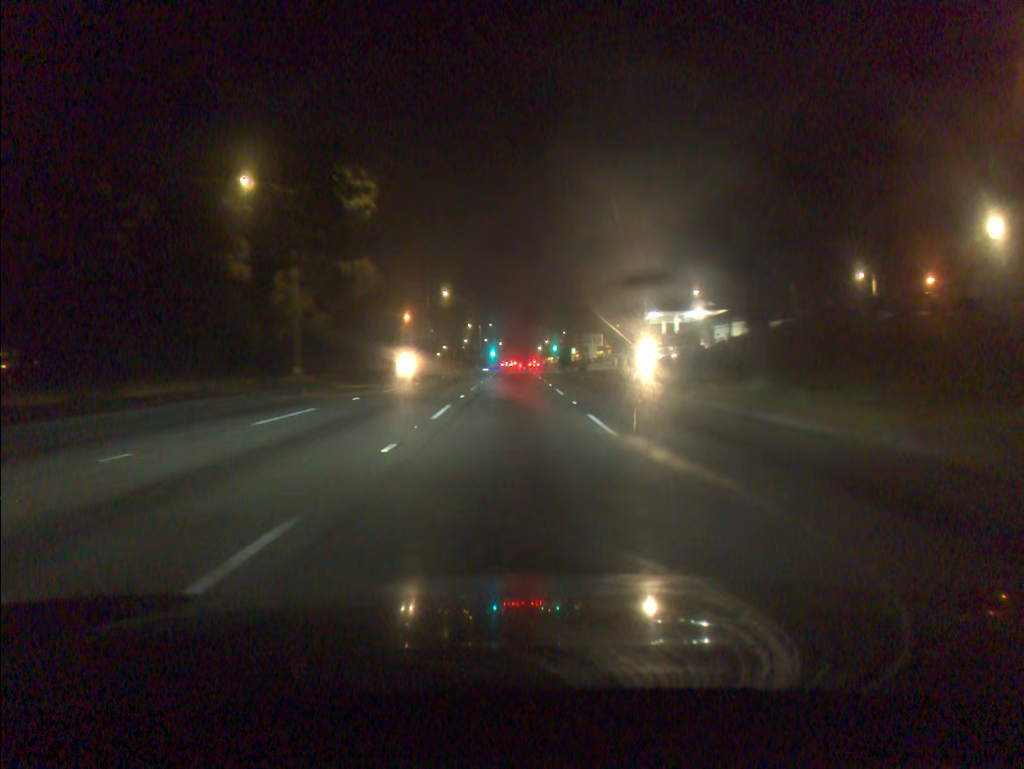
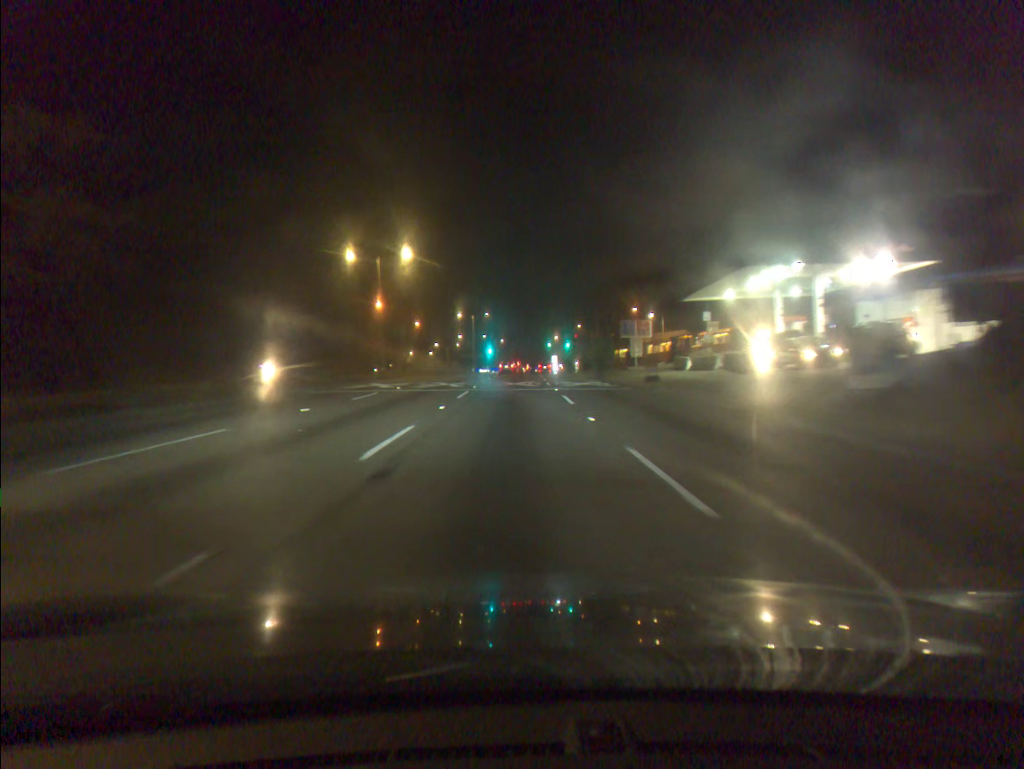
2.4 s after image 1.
(+0.1, +35.1) m; 0°
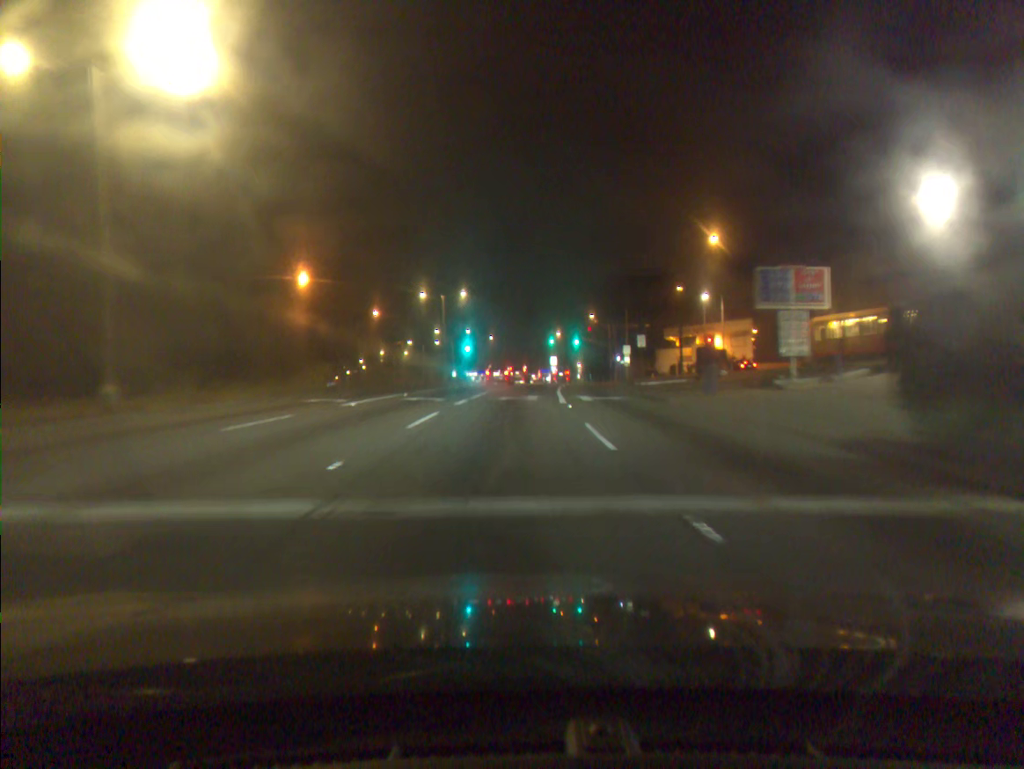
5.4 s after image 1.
(+0.2, +39.5) m; +1°
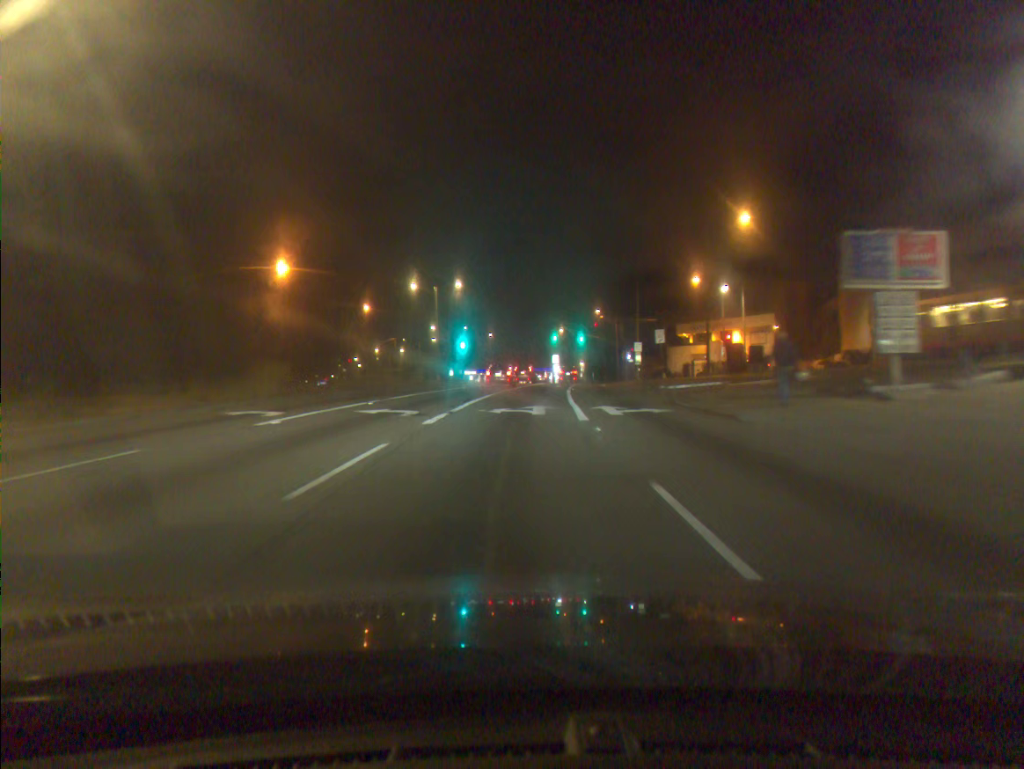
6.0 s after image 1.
(0.0, +7.5) m; 0°
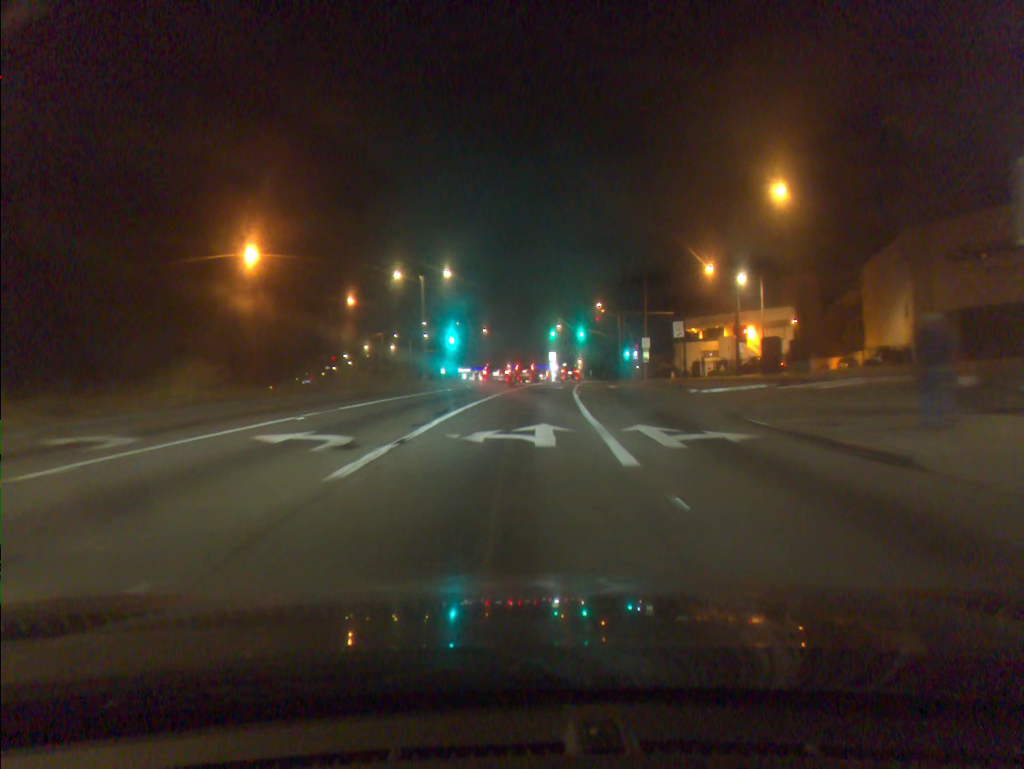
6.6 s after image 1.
(0.0, +7.4) m; +1°
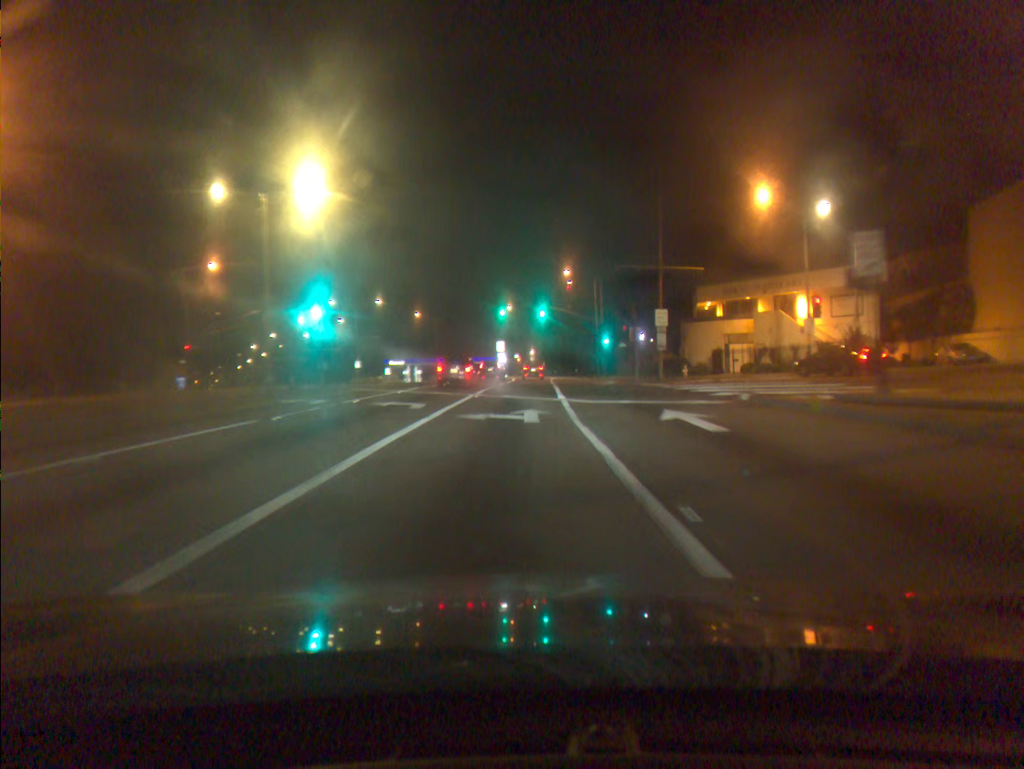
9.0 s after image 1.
(+0.9, +29.4) m; +4°
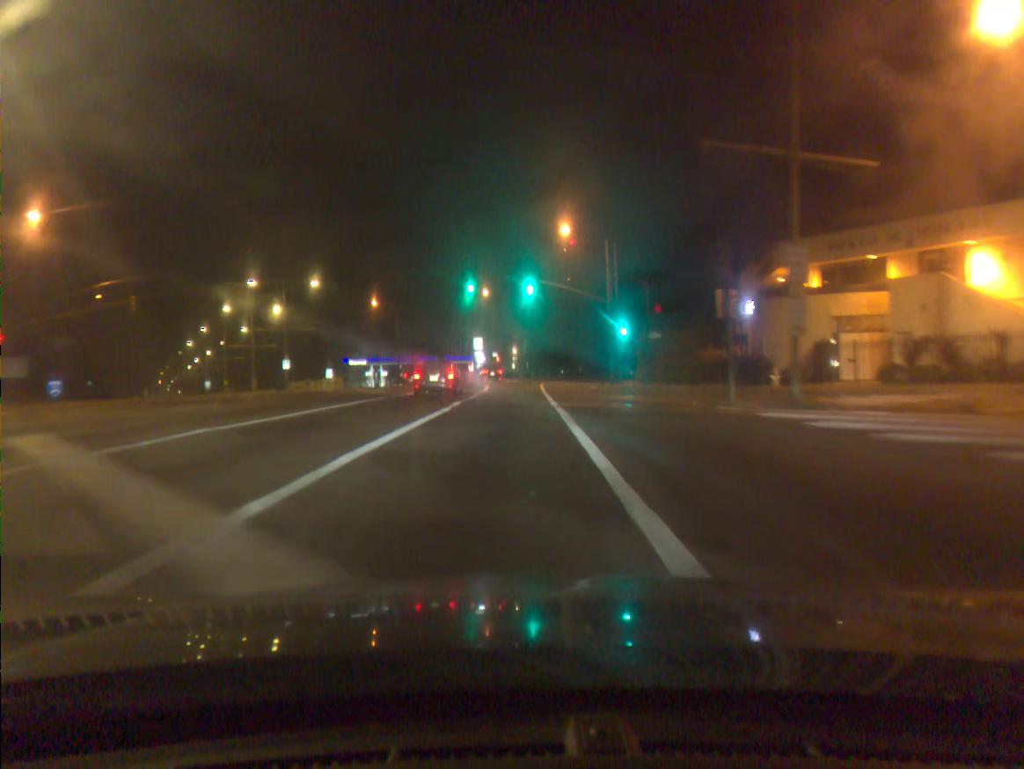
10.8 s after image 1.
(+0.3, +23.0) m; +1°
